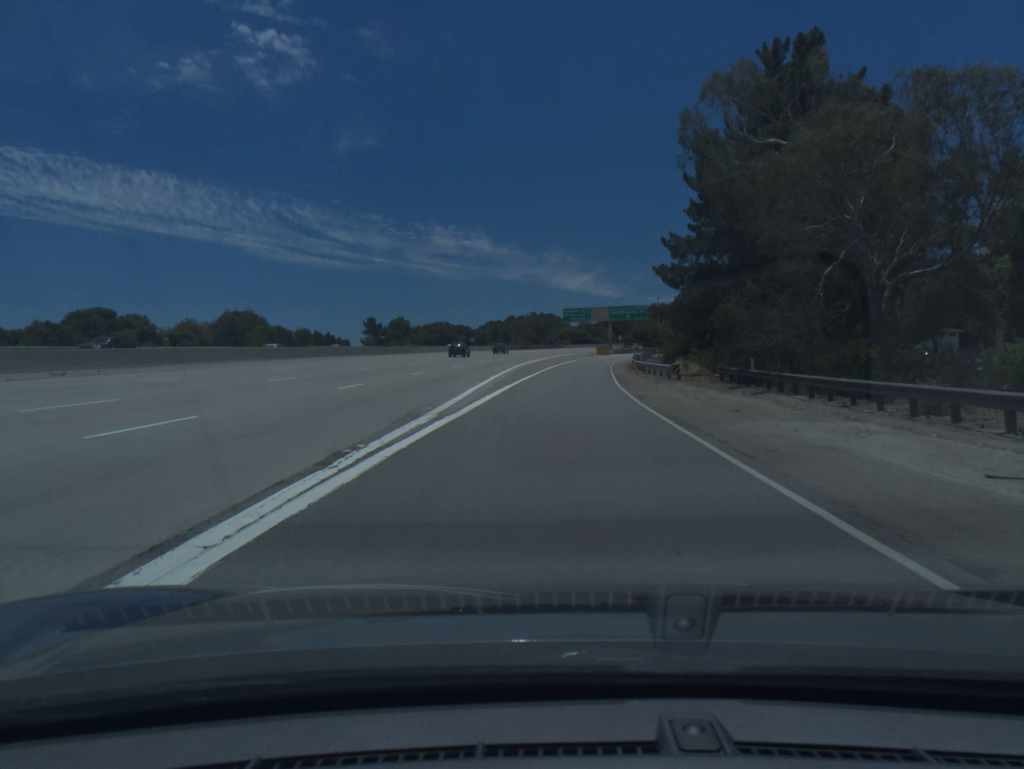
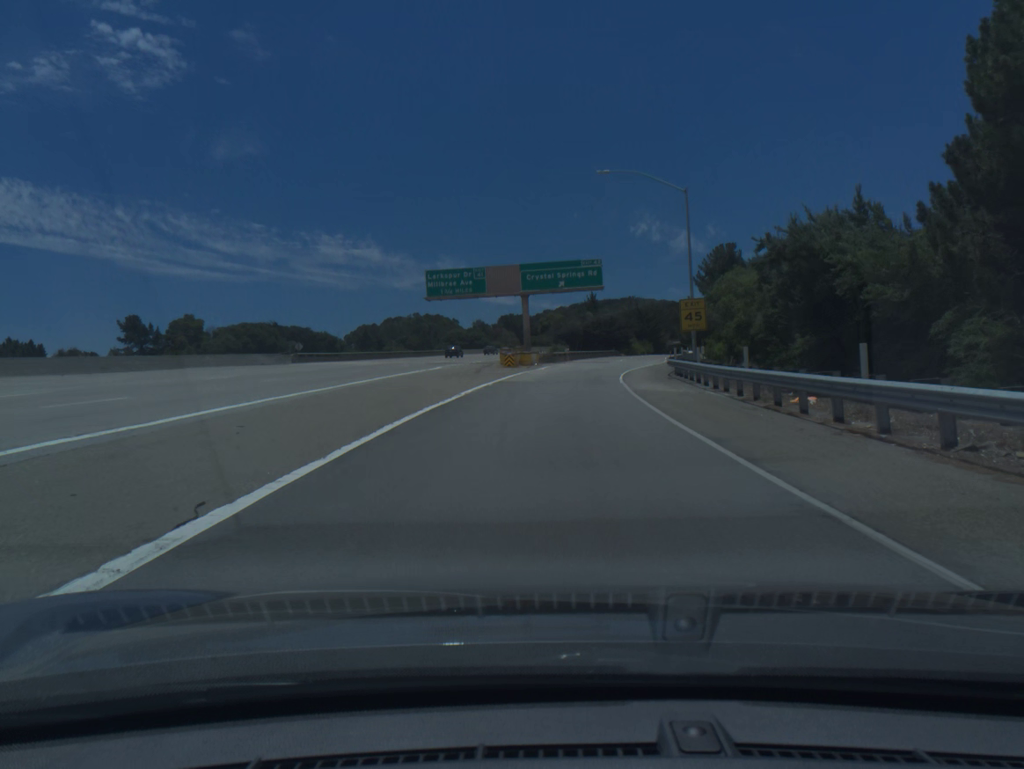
(+4.9, +78.9) m; +7°
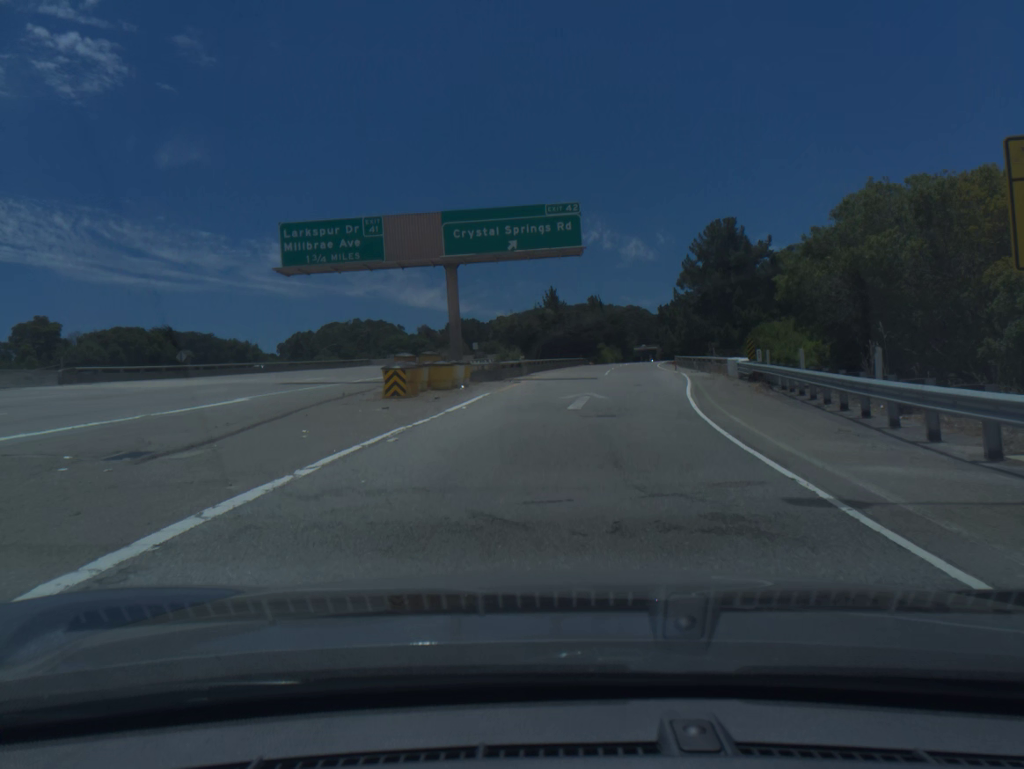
(+0.8, +29.2) m; +3°
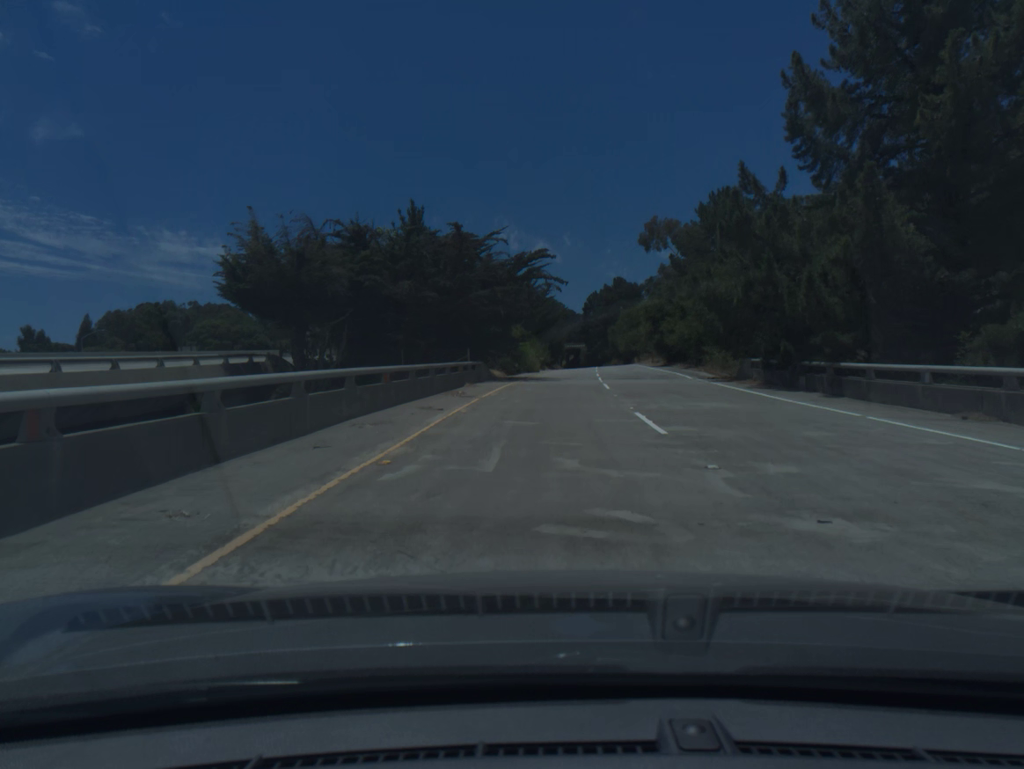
(+4.2, +68.7) m; +7°
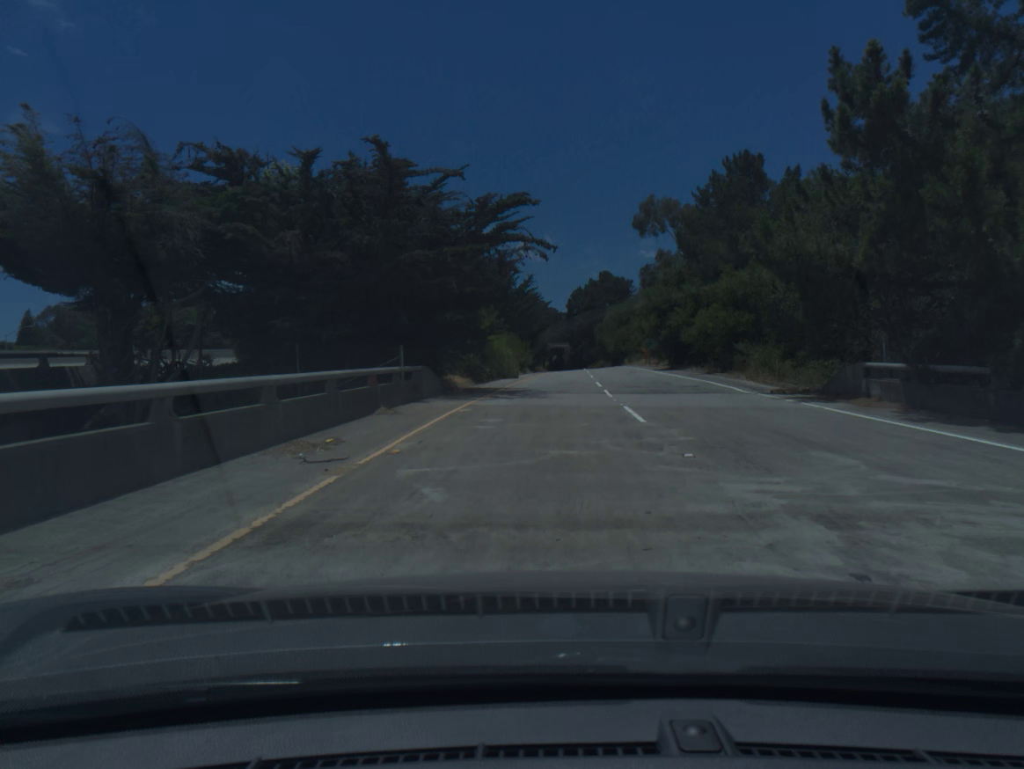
(+0.2, +13.1) m; +1°
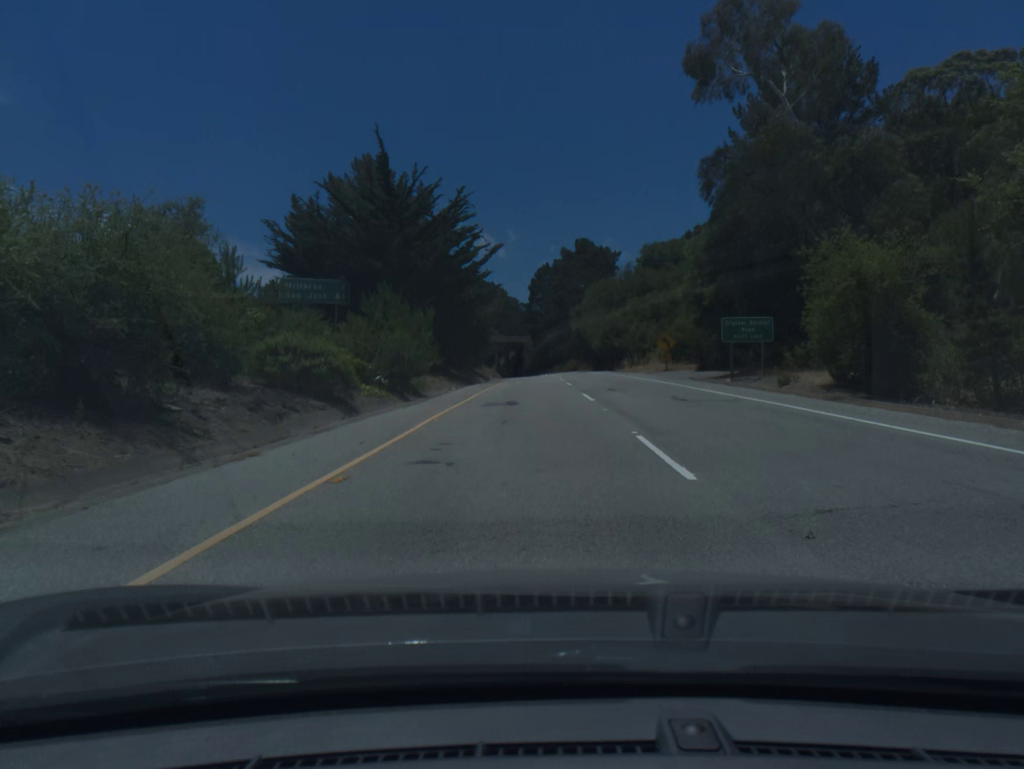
(+1.4, +50.5) m; +3°
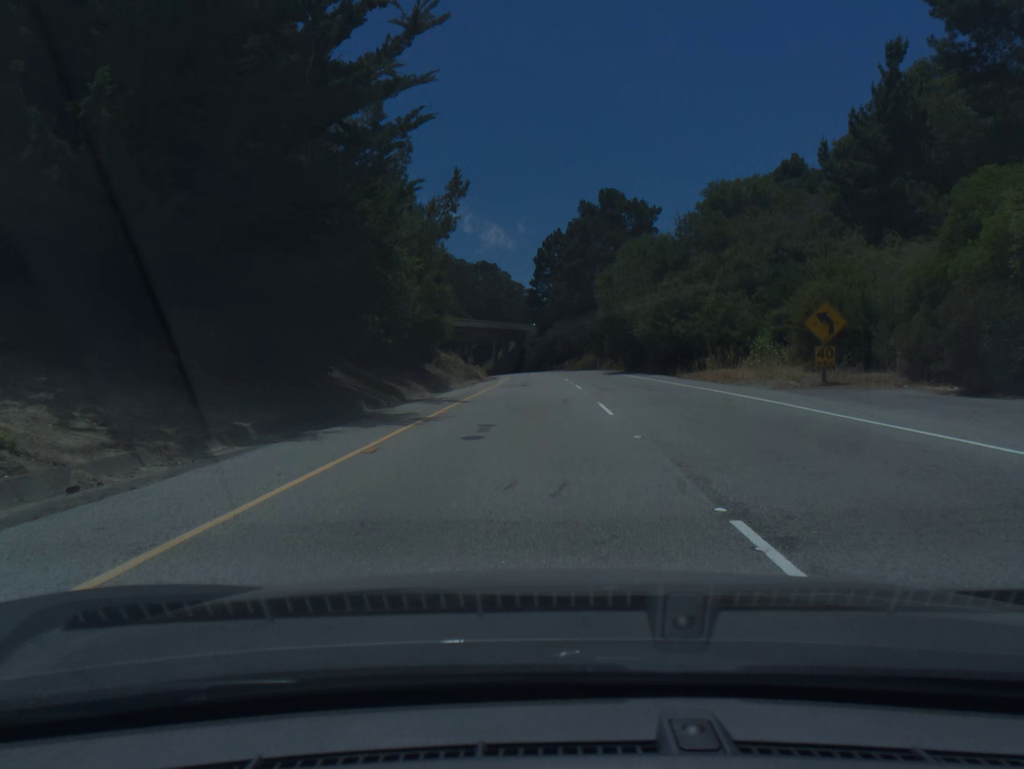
(0.0, +35.8) m; 0°
